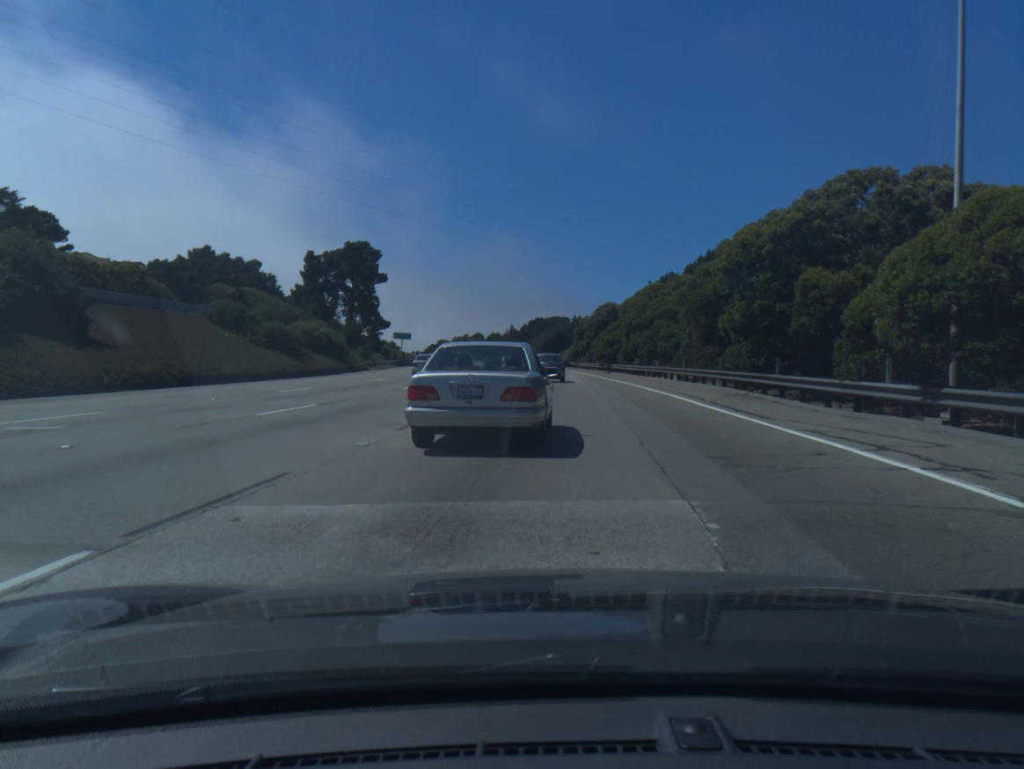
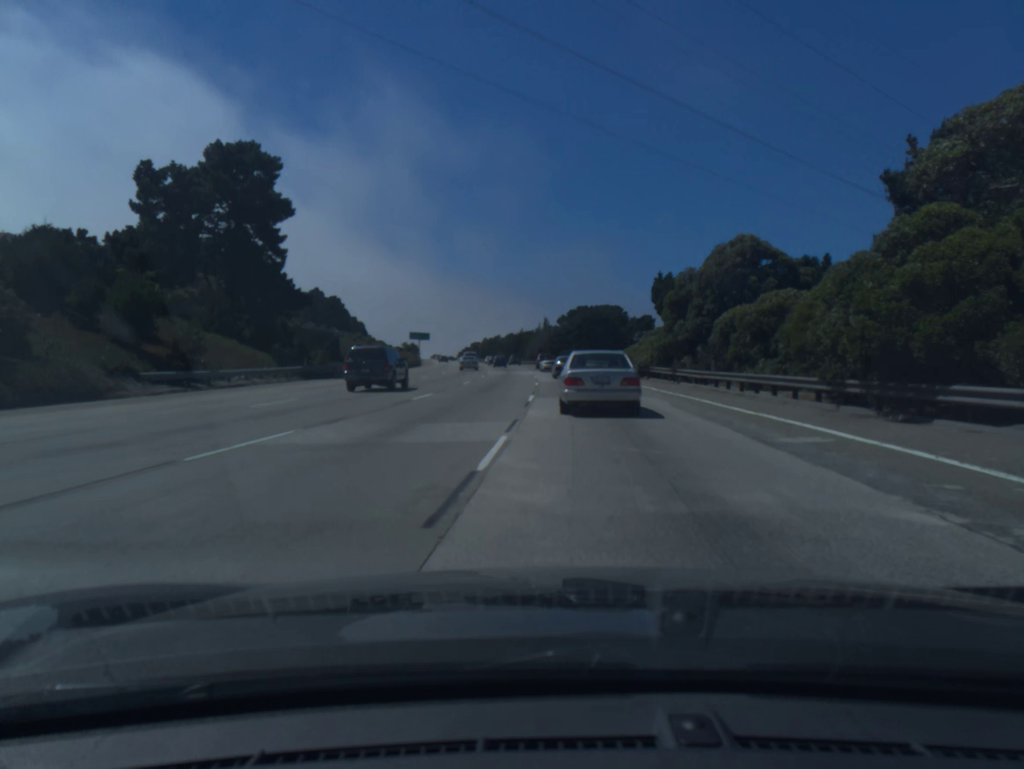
(-0.6, +51.0) m; -3°
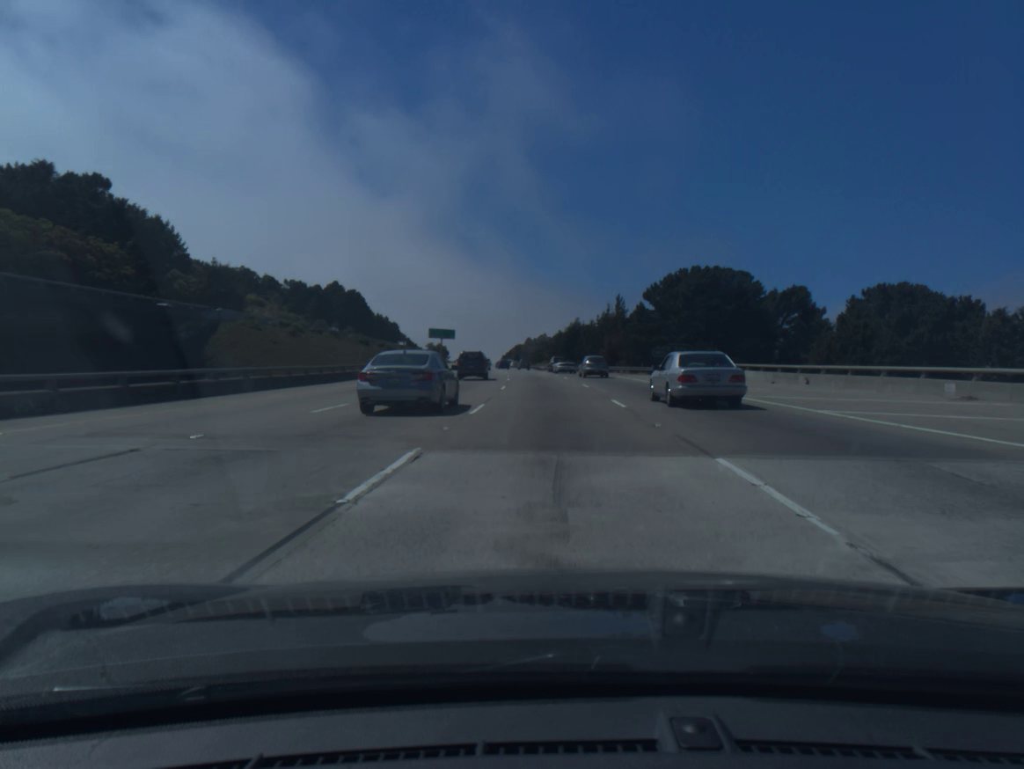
(-2.3, +61.3) m; -3°
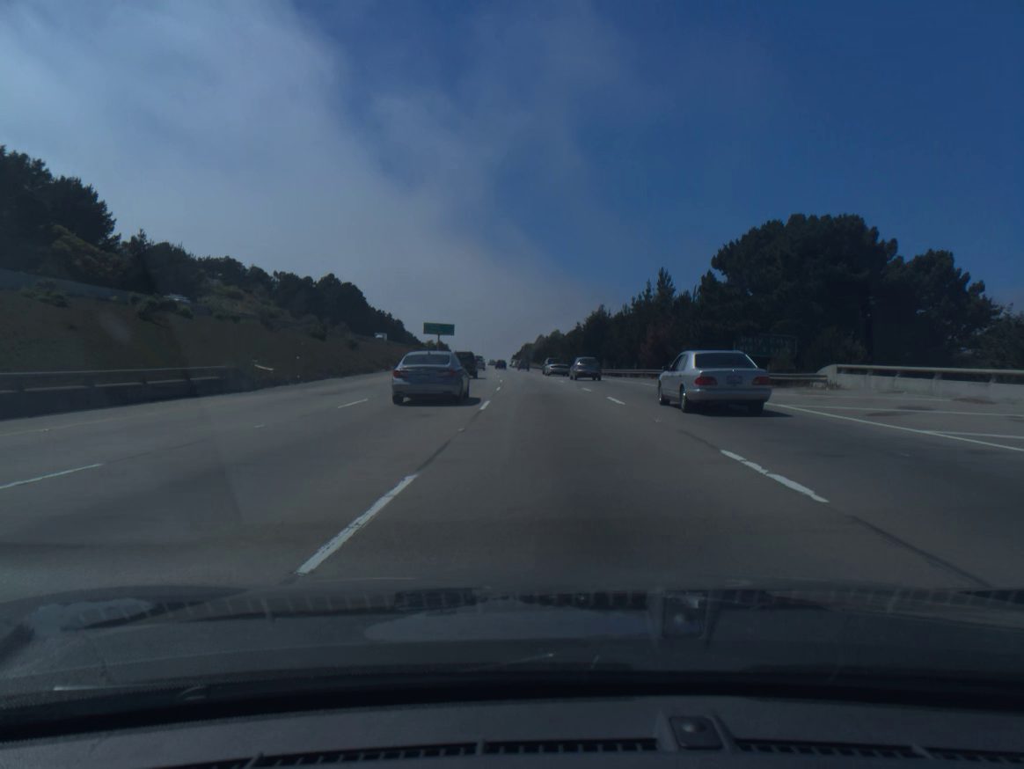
(-0.2, +27.3) m; -1°
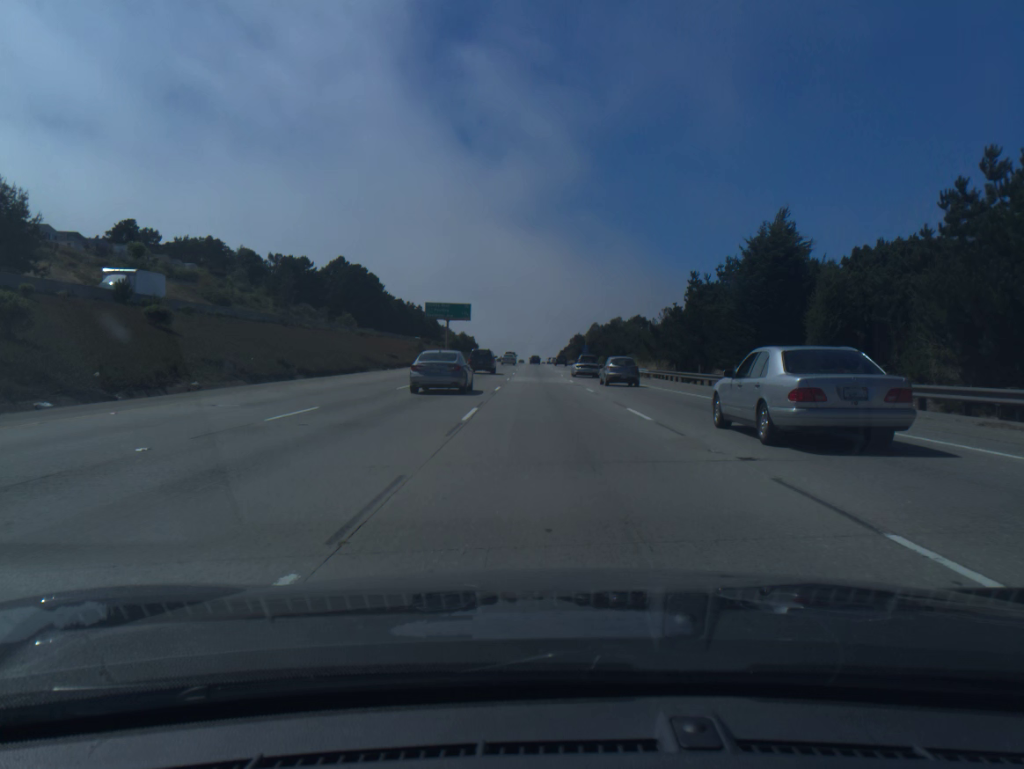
(-1.8, +58.2) m; -3°
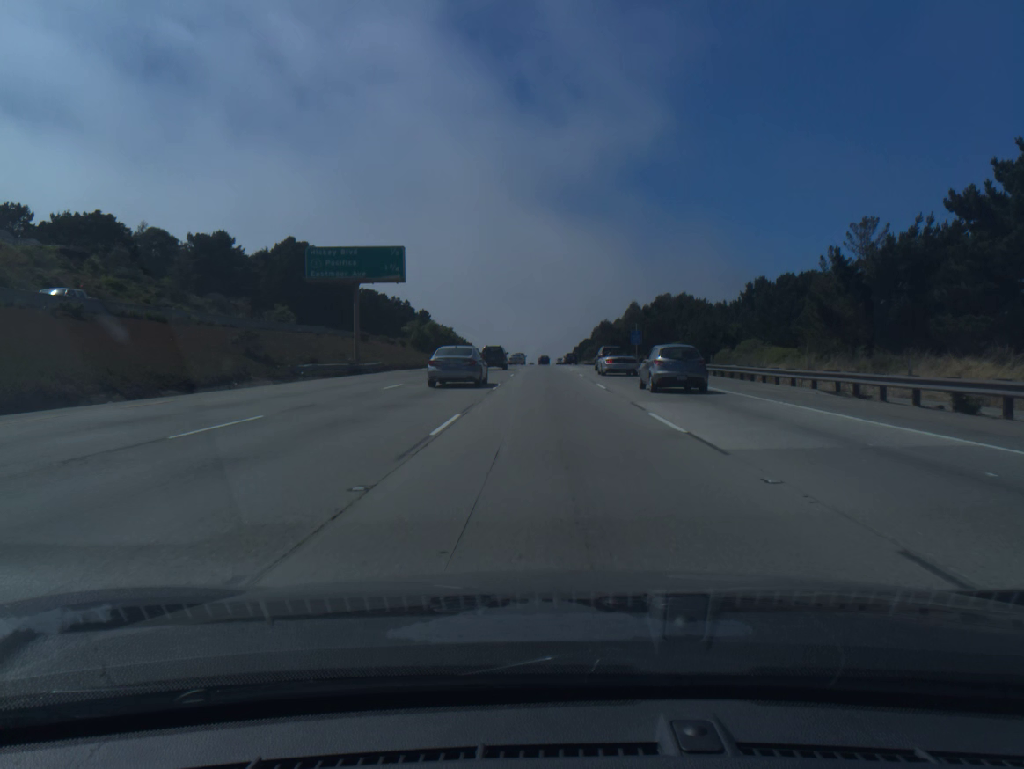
(-0.6, +62.0) m; -1°
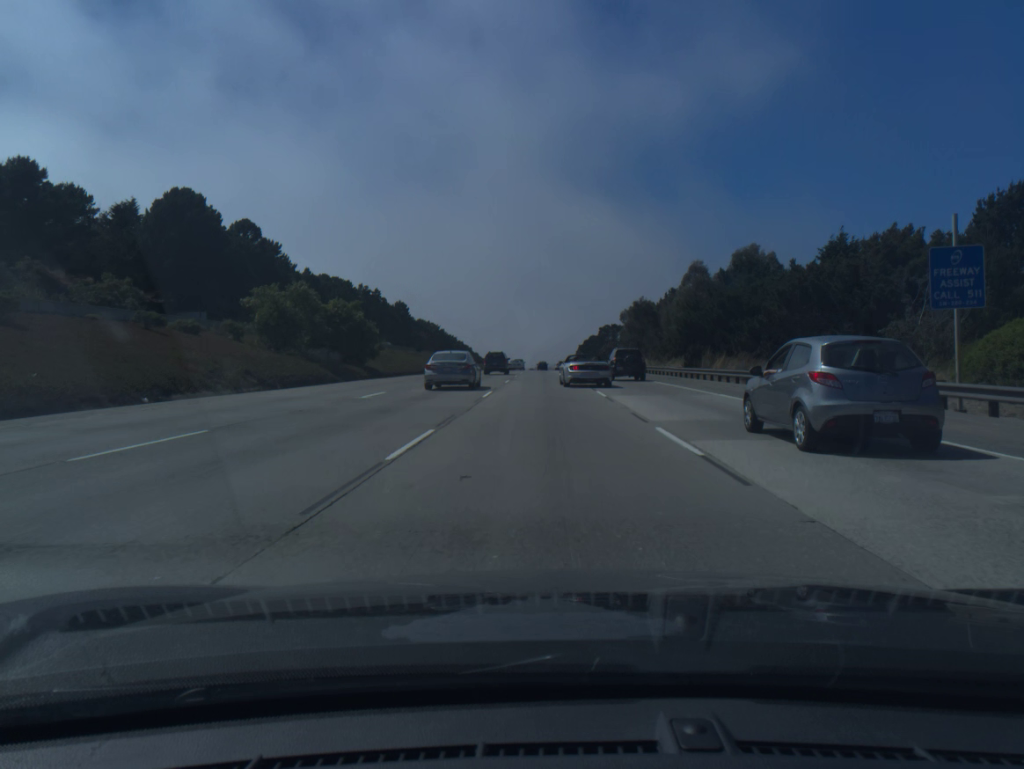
(+0.2, +60.9) m; 0°
